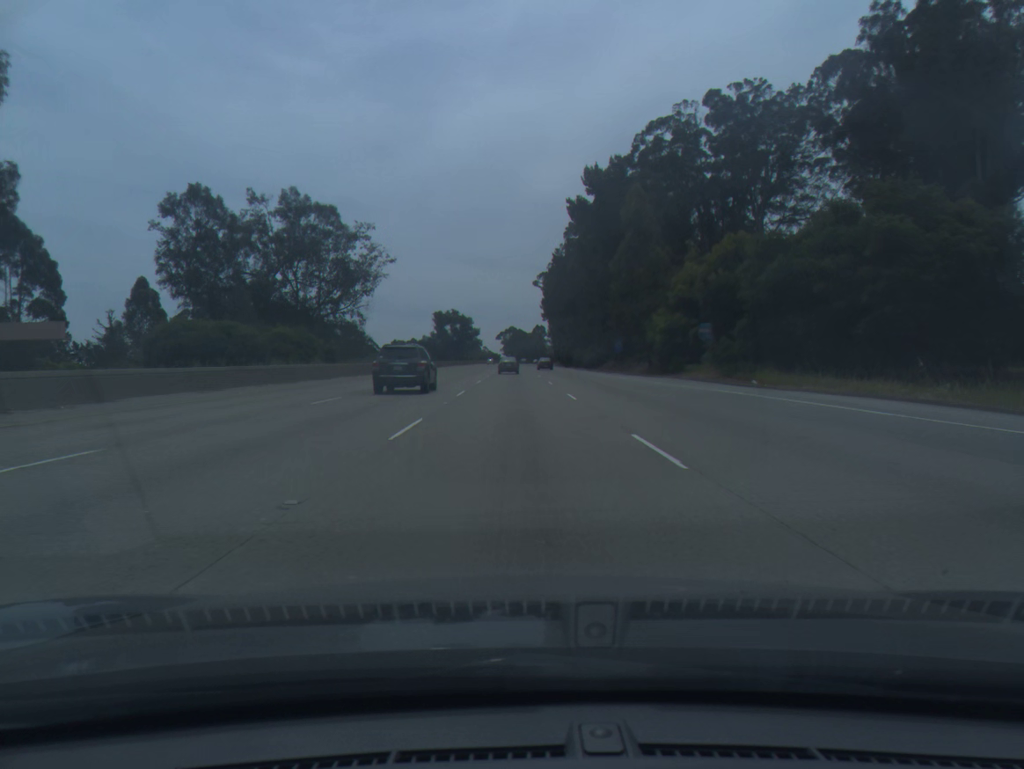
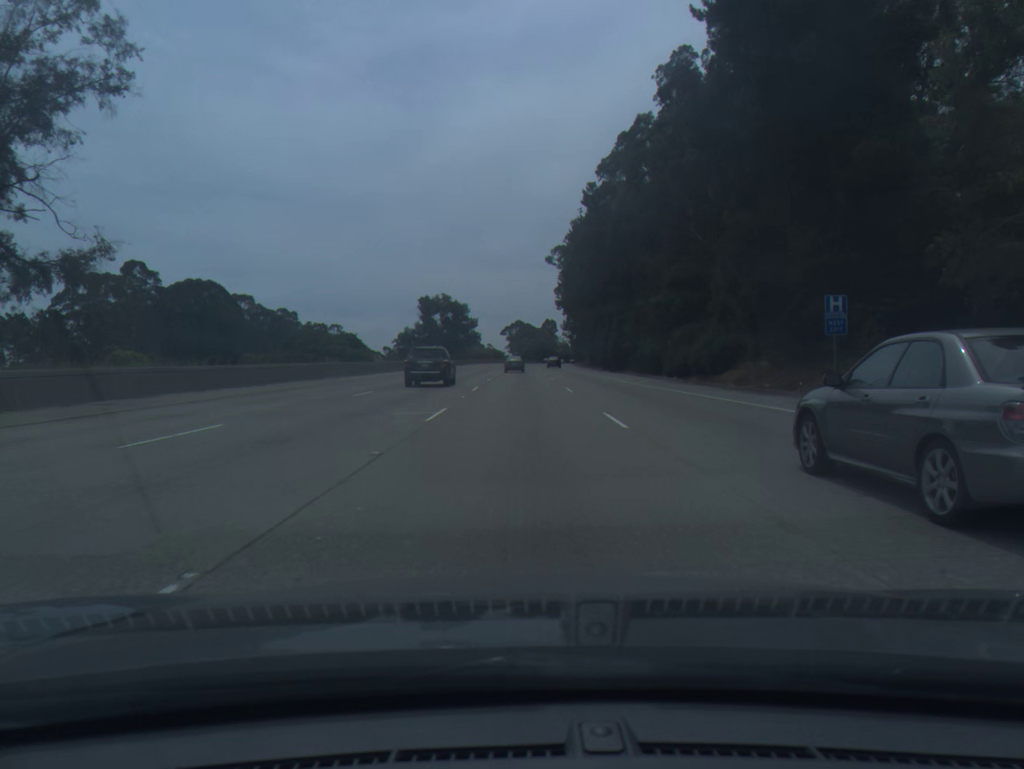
(-0.4, +54.8) m; -1°
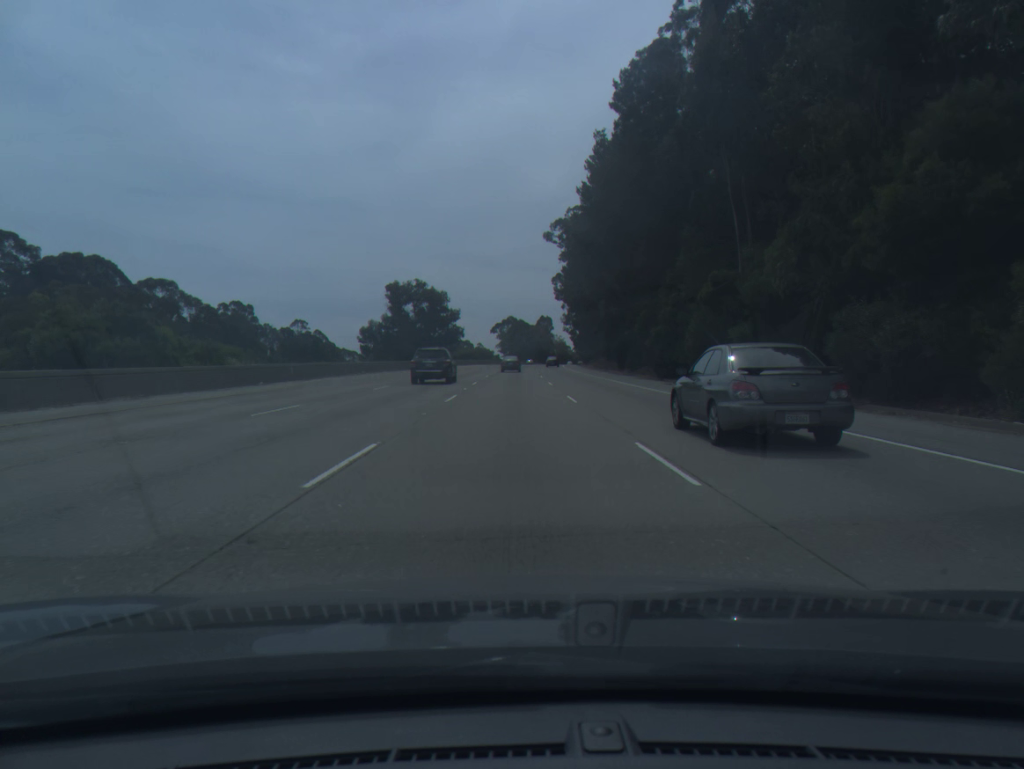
(+0.2, +36.8) m; +1°
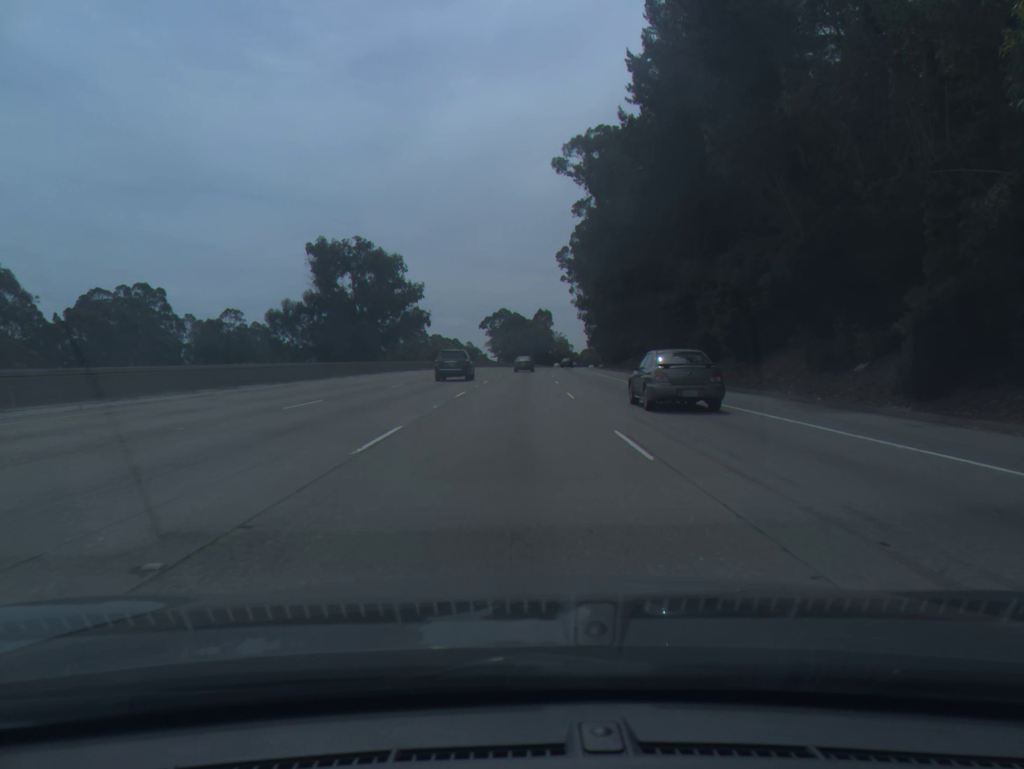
(-0.1, +56.0) m; 0°
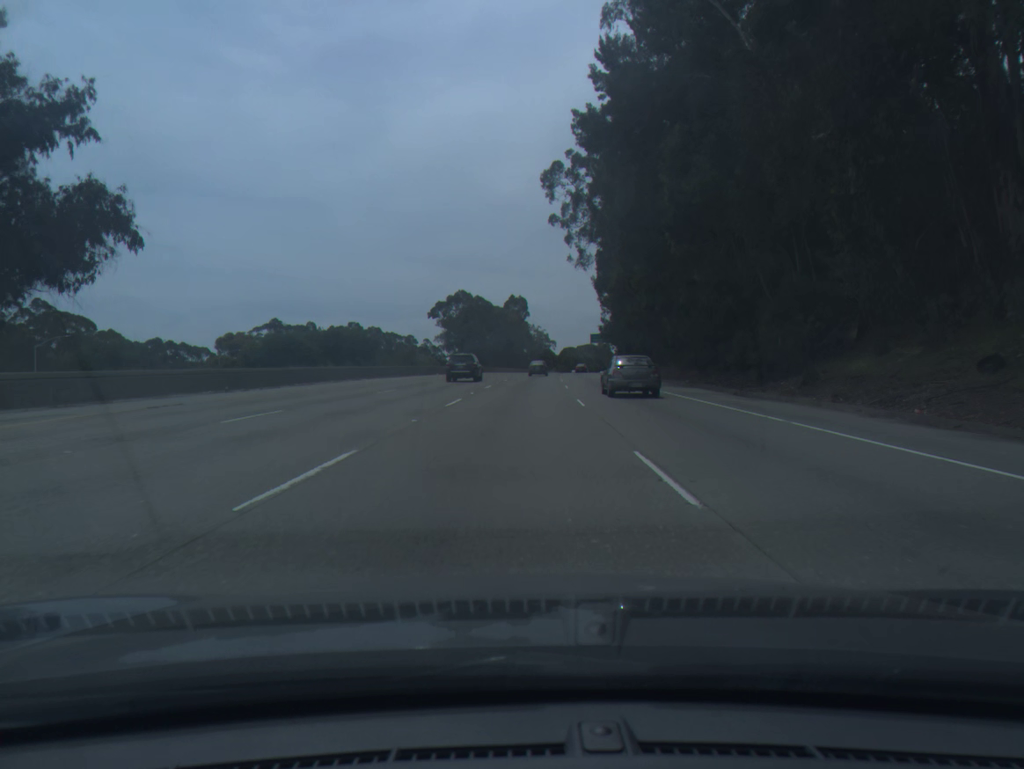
(+1.9, +76.4) m; +2°
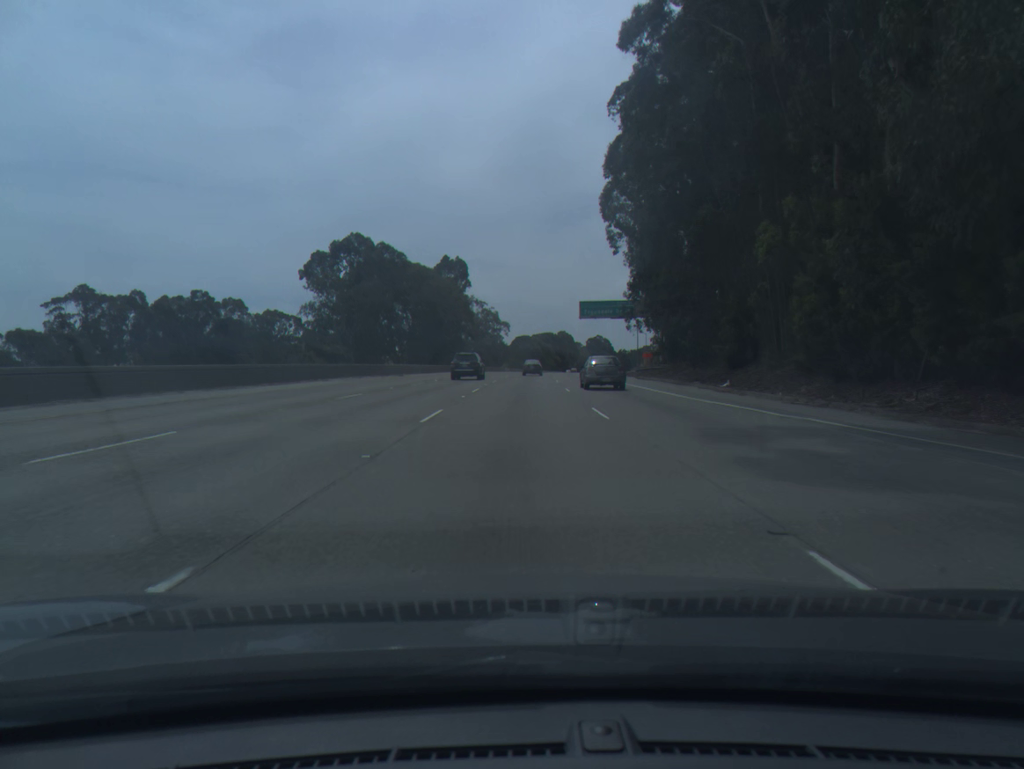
(+2.2, +78.5) m; +4°
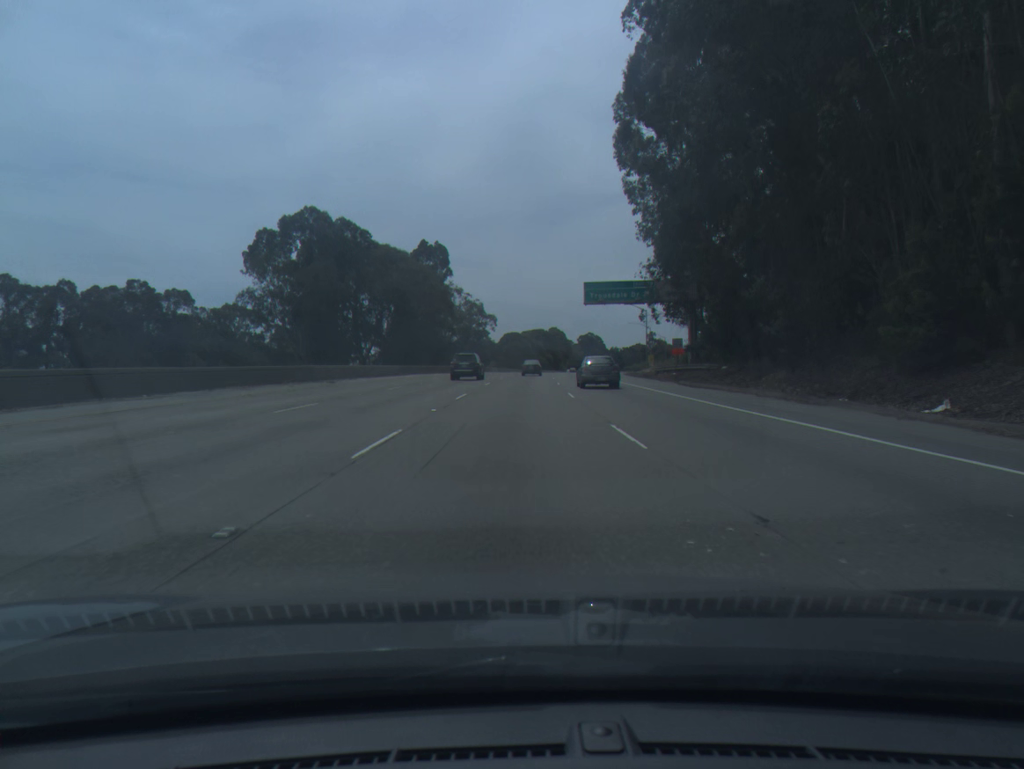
(+0.2, +20.0) m; +1°
